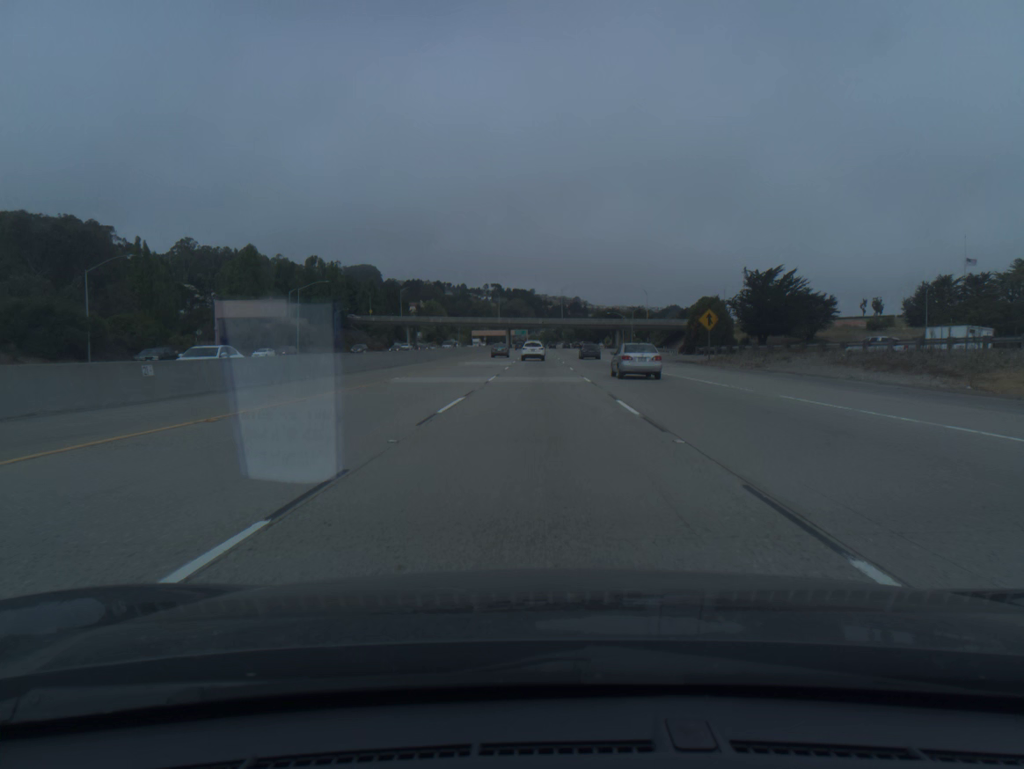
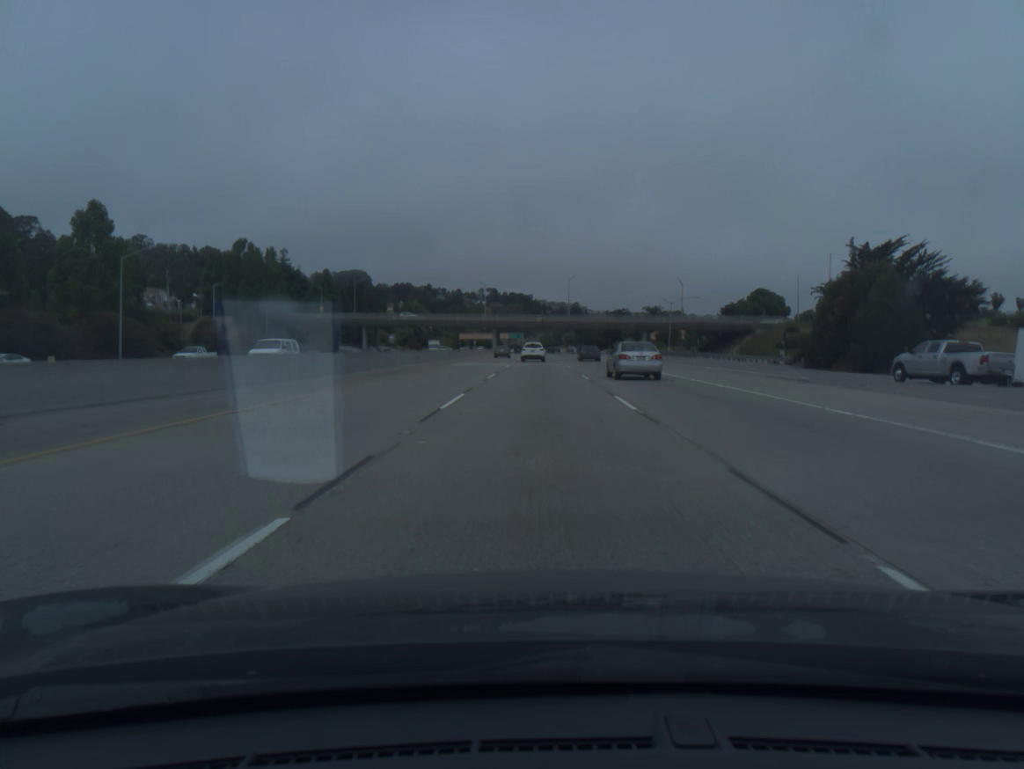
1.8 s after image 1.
(-0.1, +56.7) m; 0°
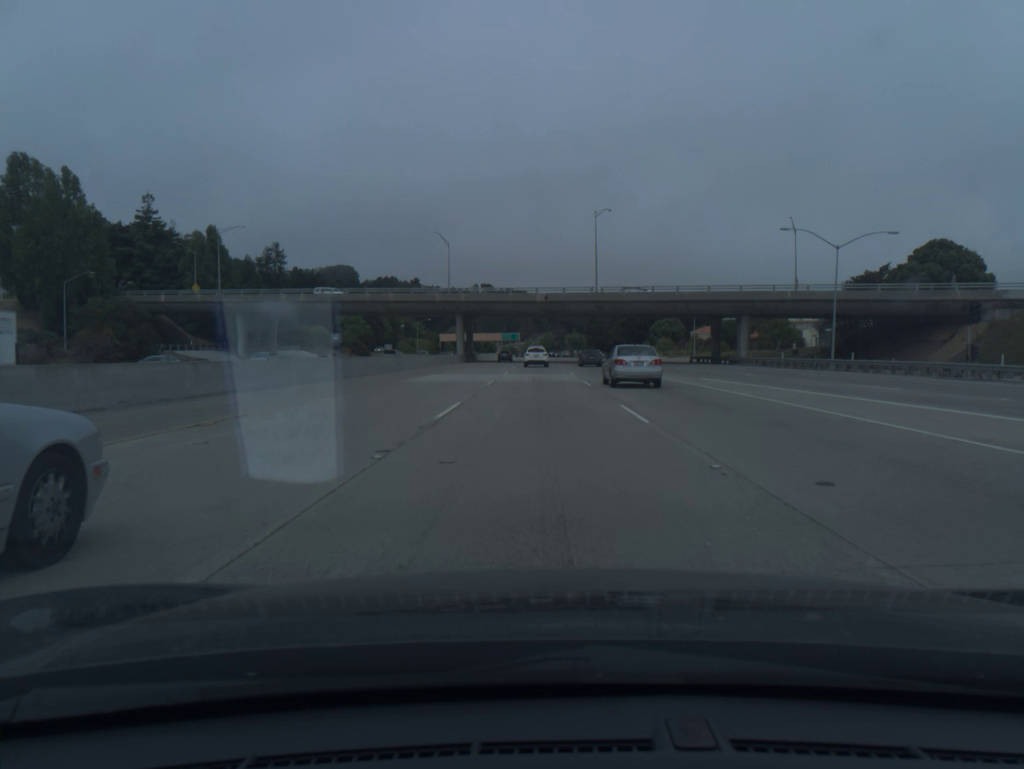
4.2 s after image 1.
(0.0, +74.3) m; 0°
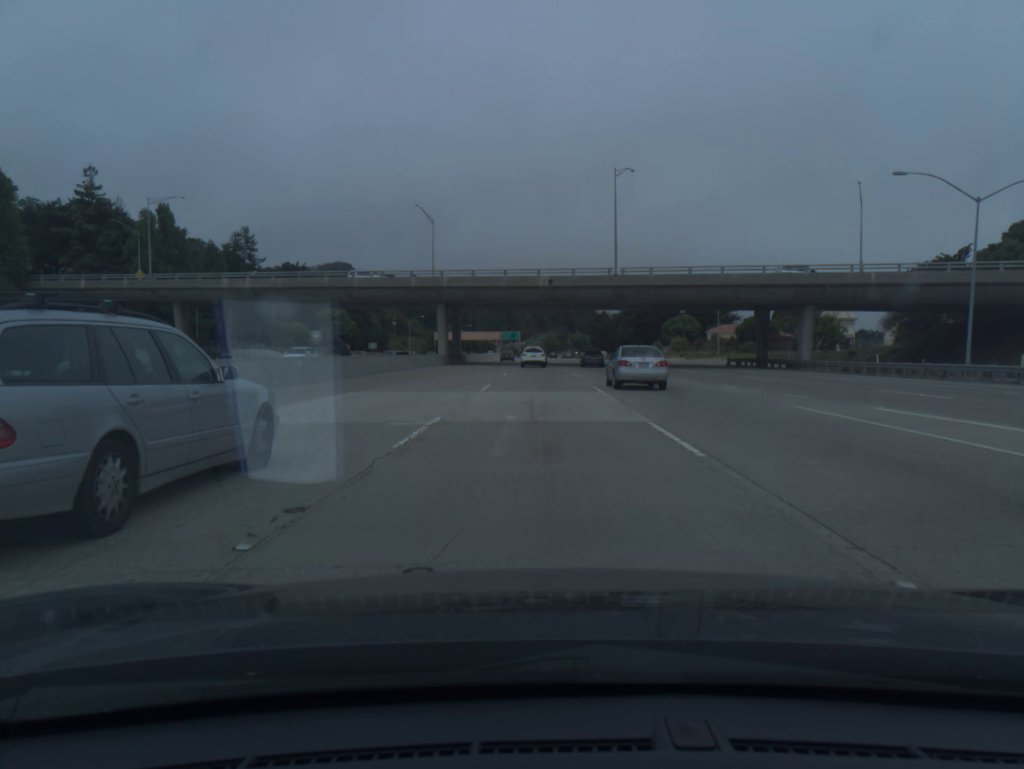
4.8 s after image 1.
(0.0, +18.5) m; 0°
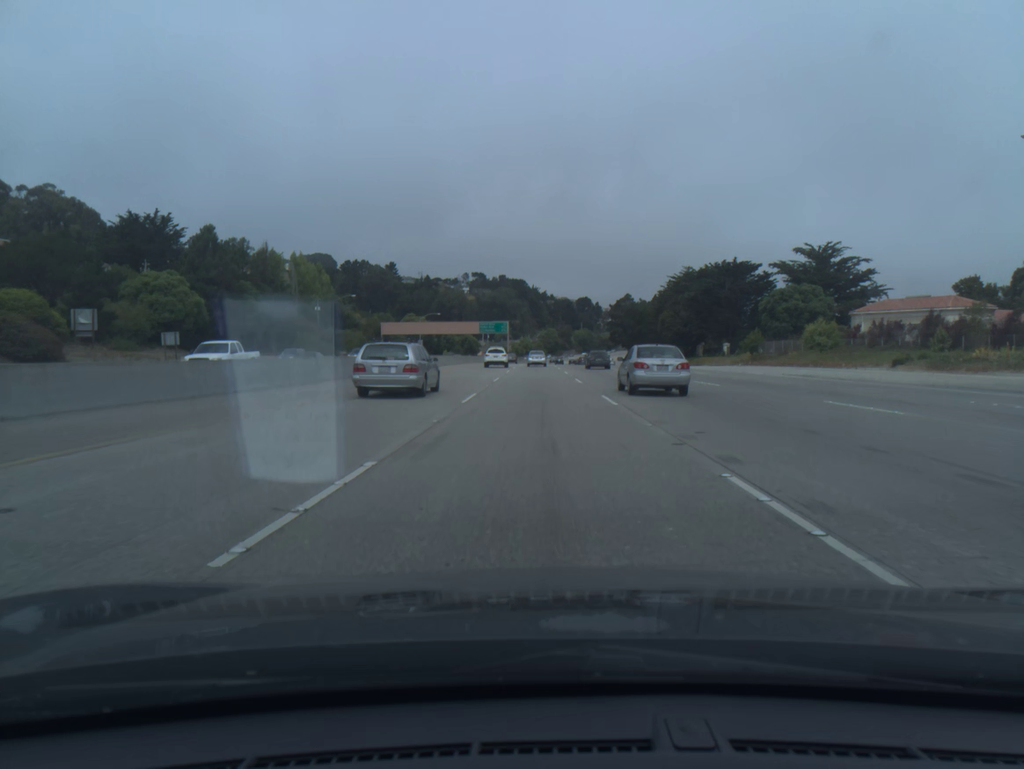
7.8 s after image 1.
(+0.3, +91.3) m; 0°
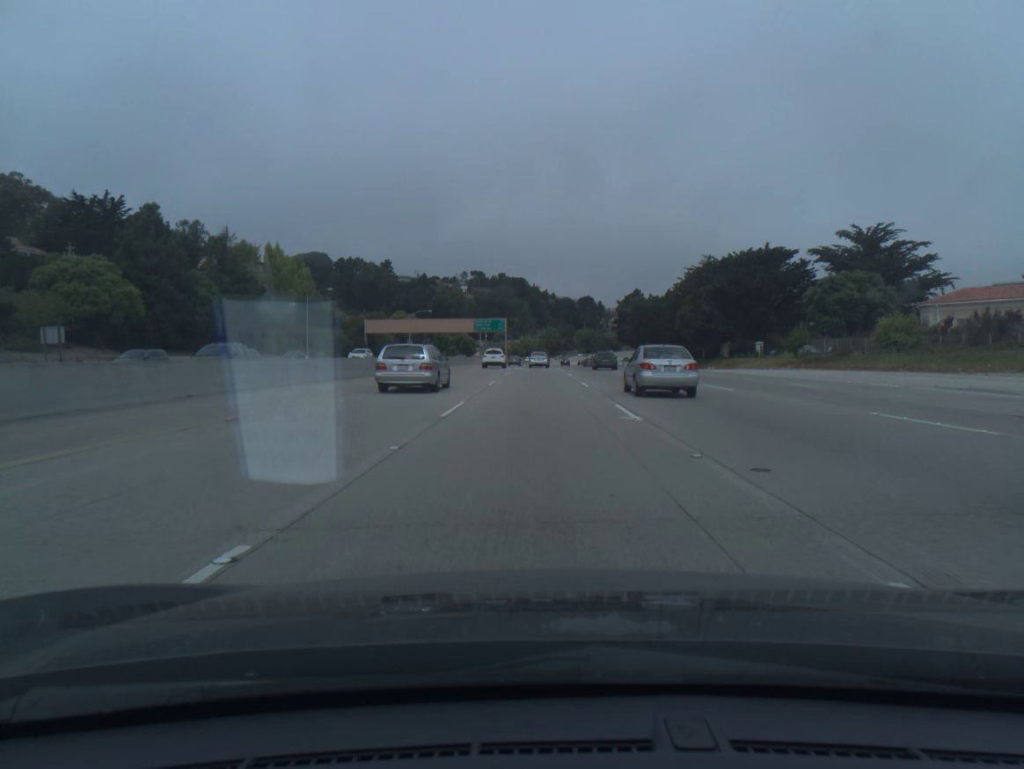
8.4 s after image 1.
(0.0, +18.1) m; 0°
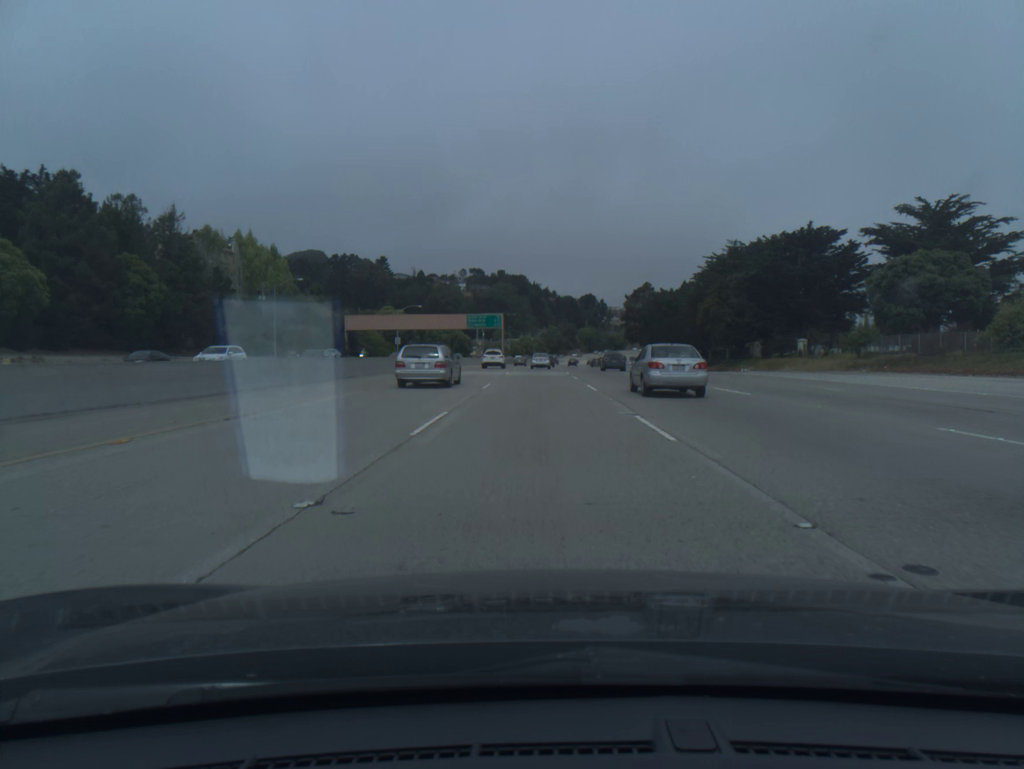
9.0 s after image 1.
(0.0, +18.1) m; 0°
